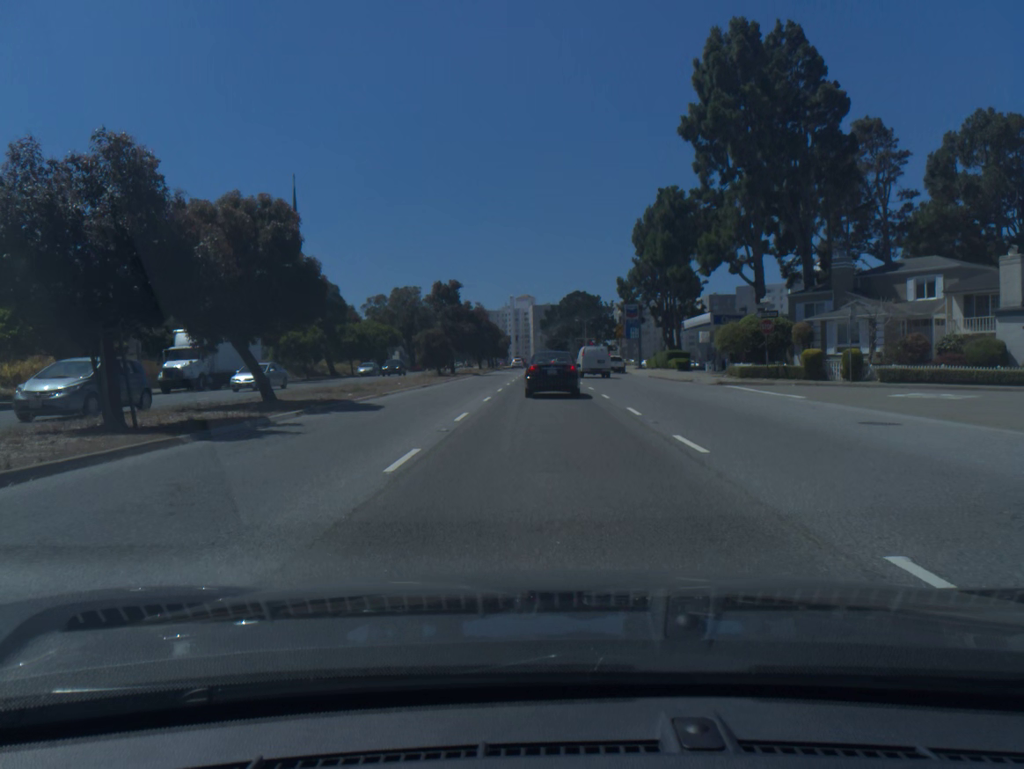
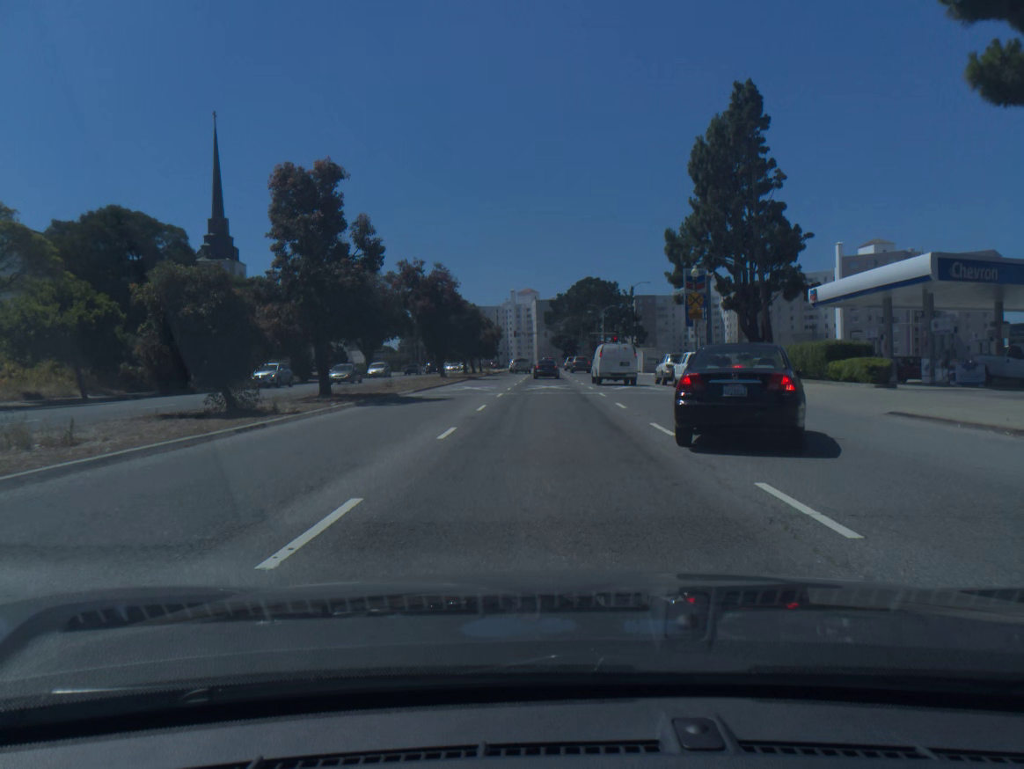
(0.0, +40.4) m; 0°
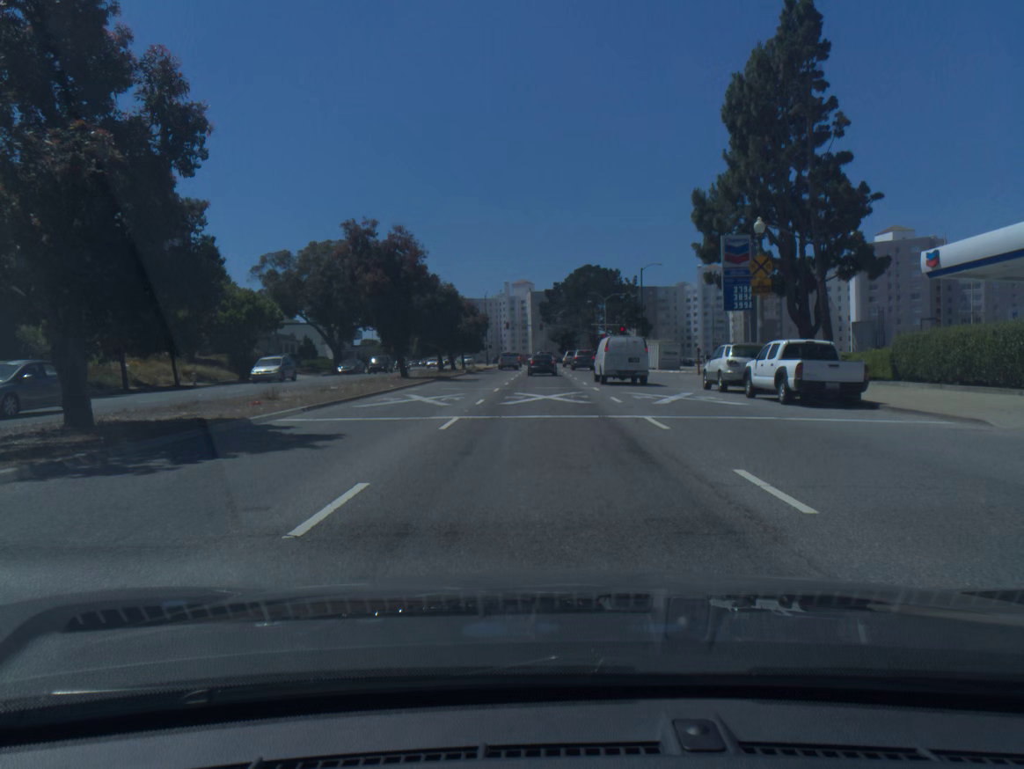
(+0.1, +14.1) m; 0°
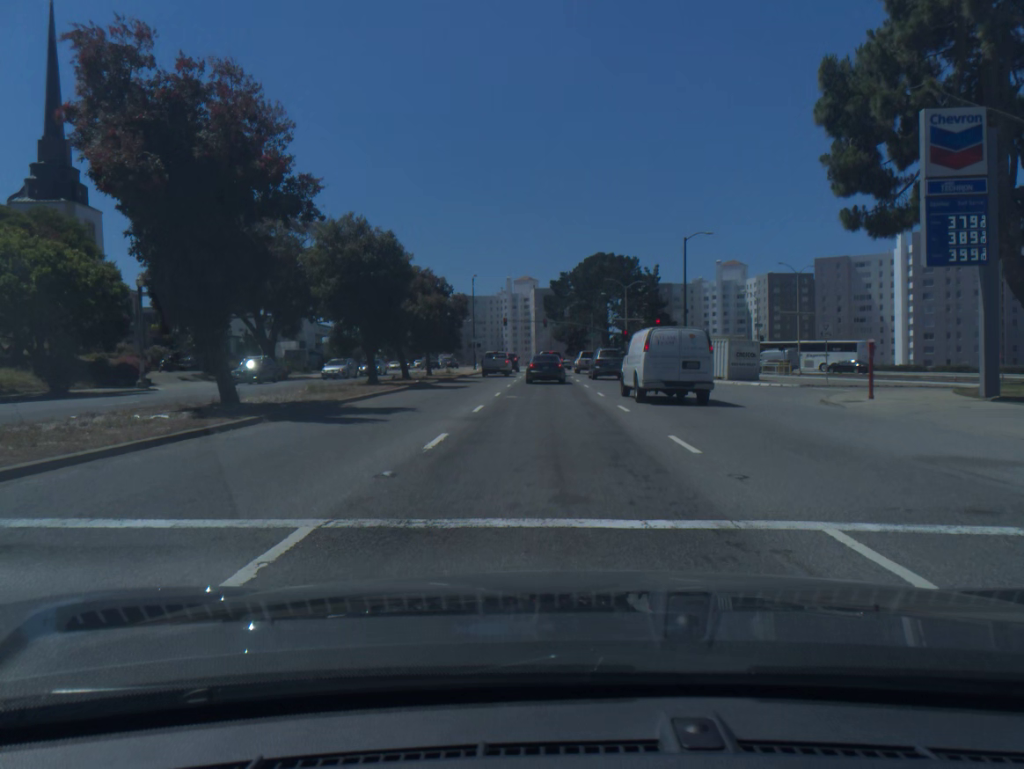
(0.0, +24.7) m; 0°
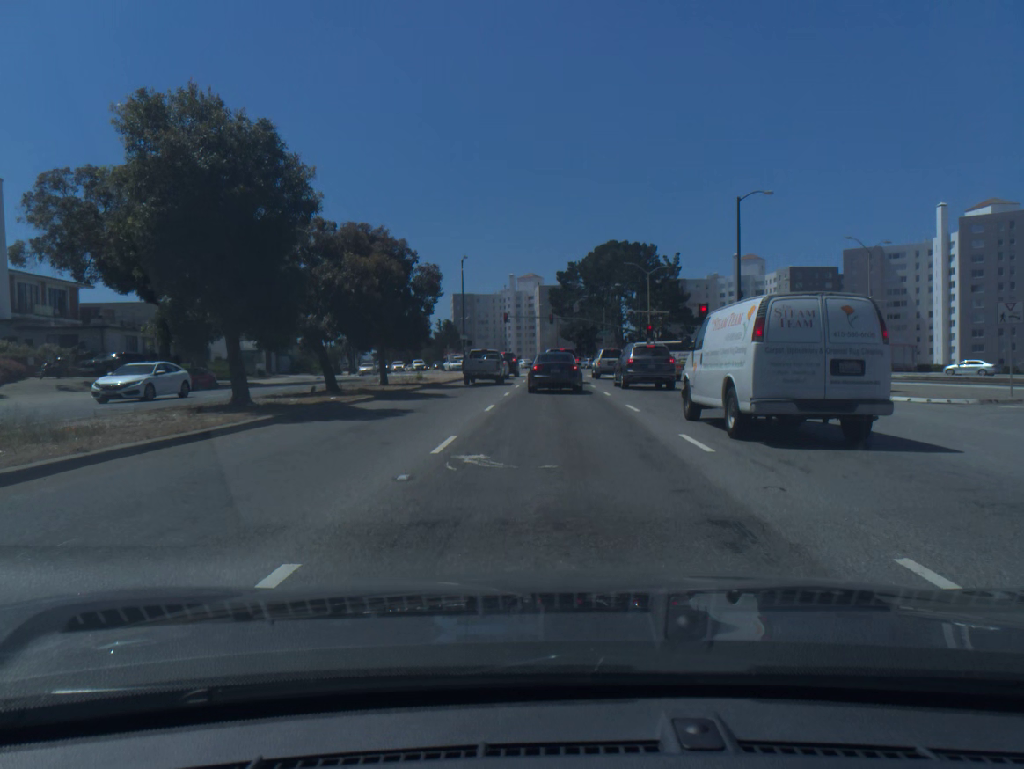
(0.0, +15.8) m; 0°
